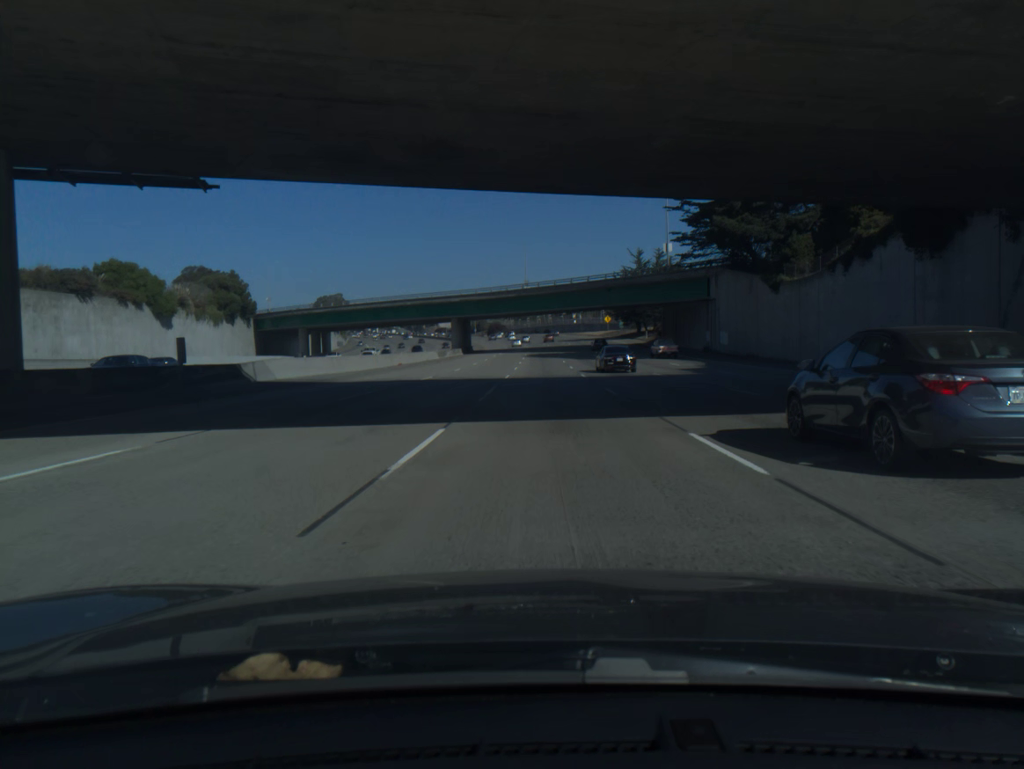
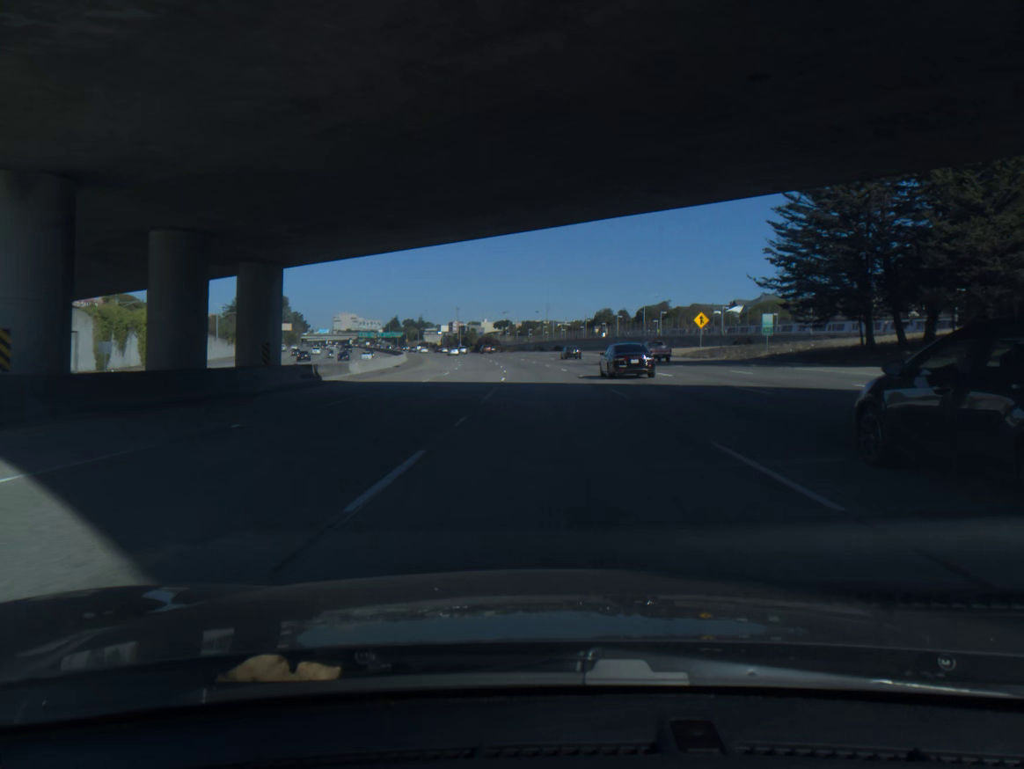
(-0.6, +101.7) m; 0°
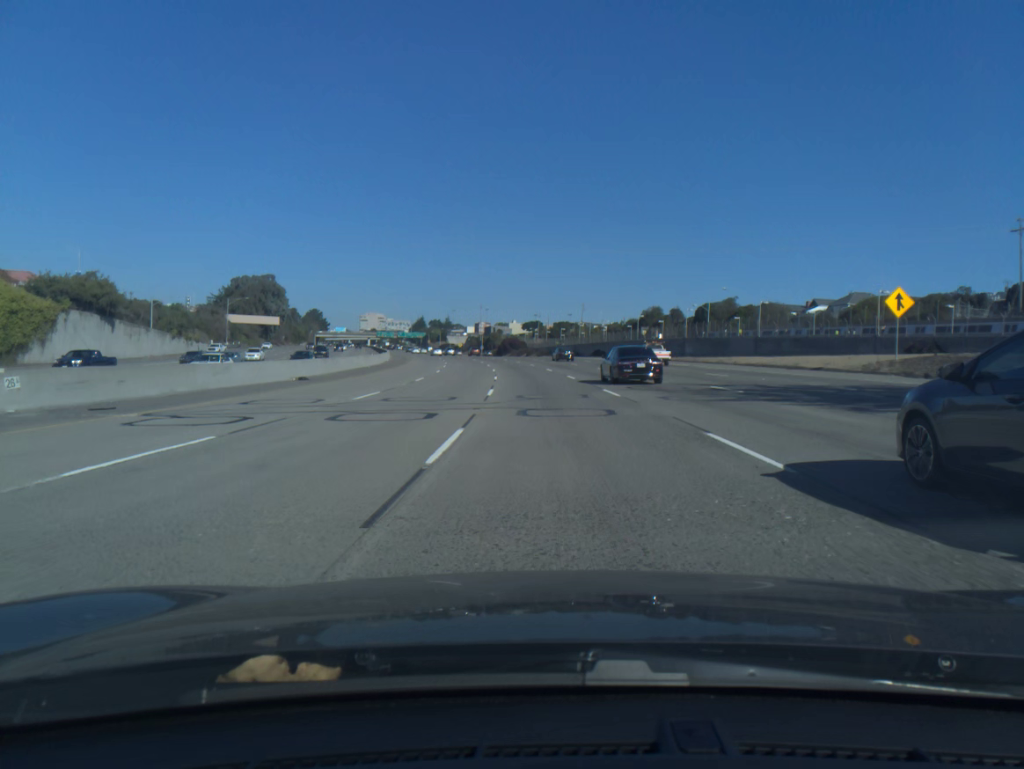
(-0.5, +39.6) m; -2°
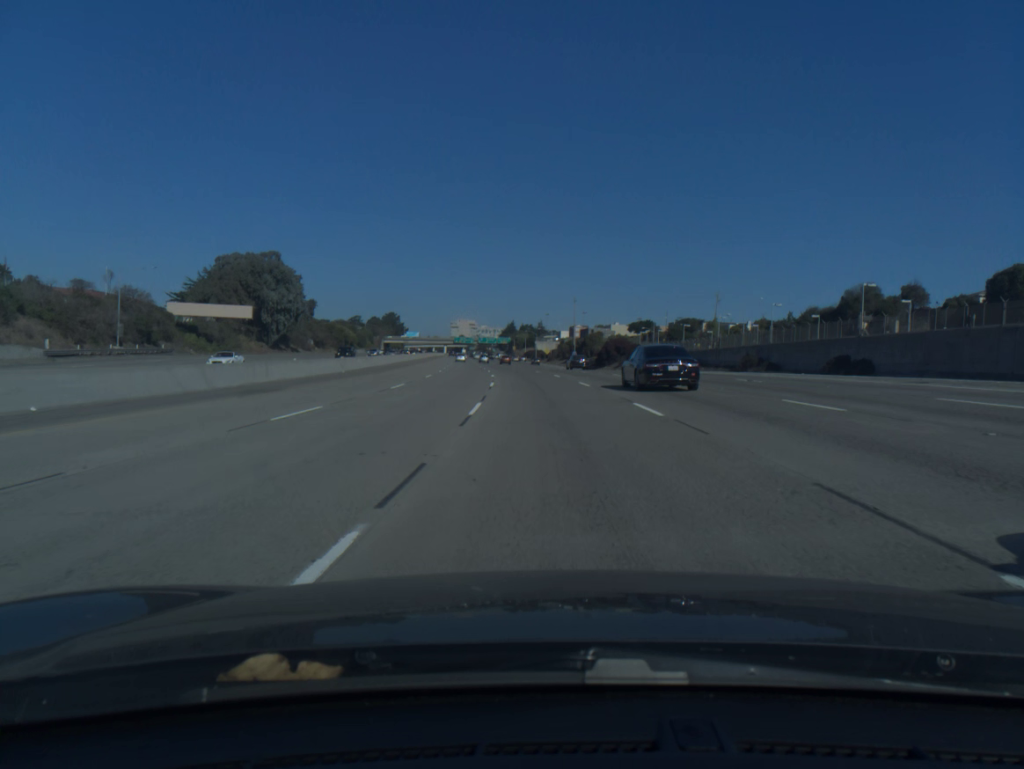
(-4.4, +78.4) m; -7°
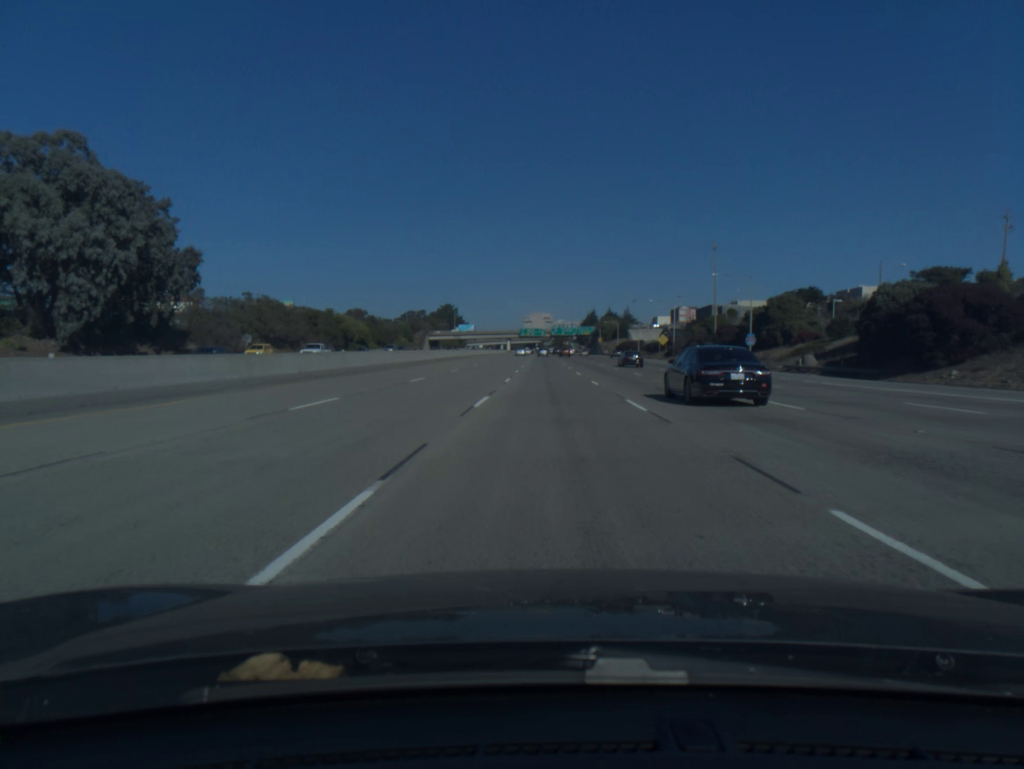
(-6.3, +98.1) m; -6°
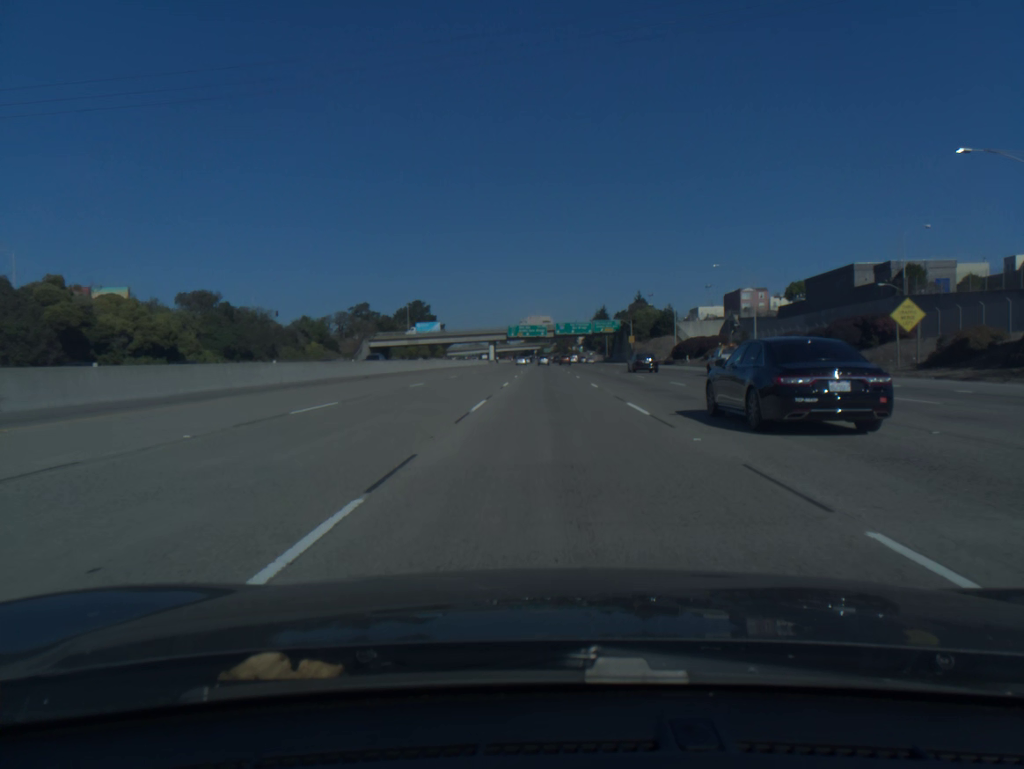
(0.0, +100.1) m; 0°
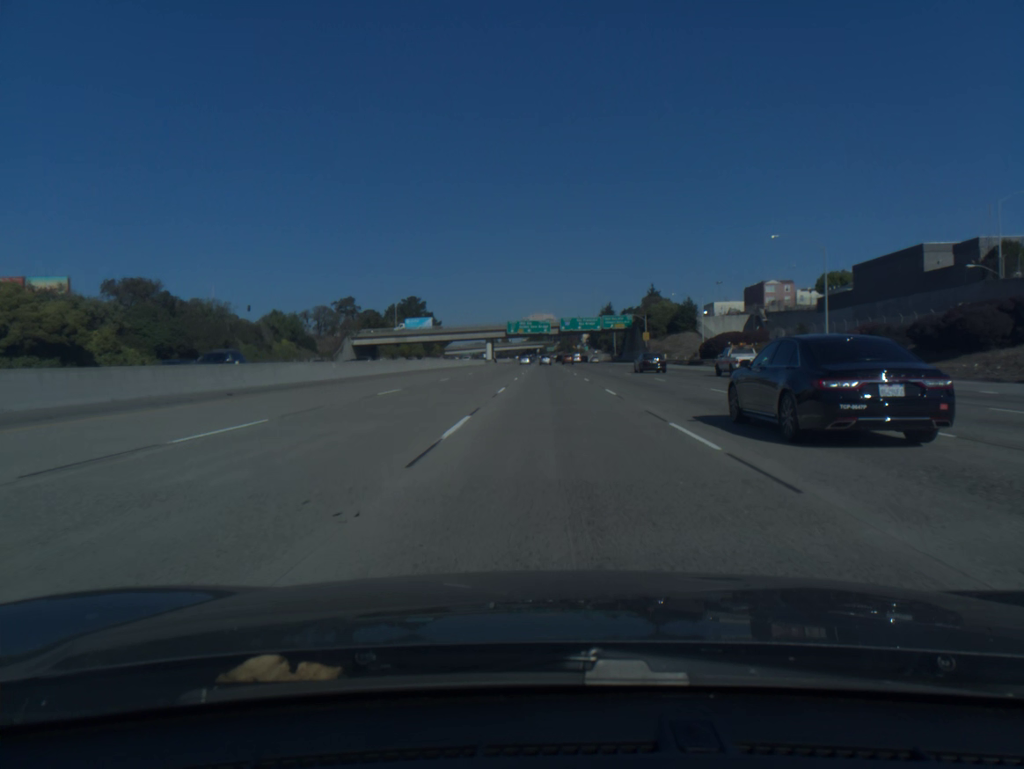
(0.0, +20.1) m; 0°
